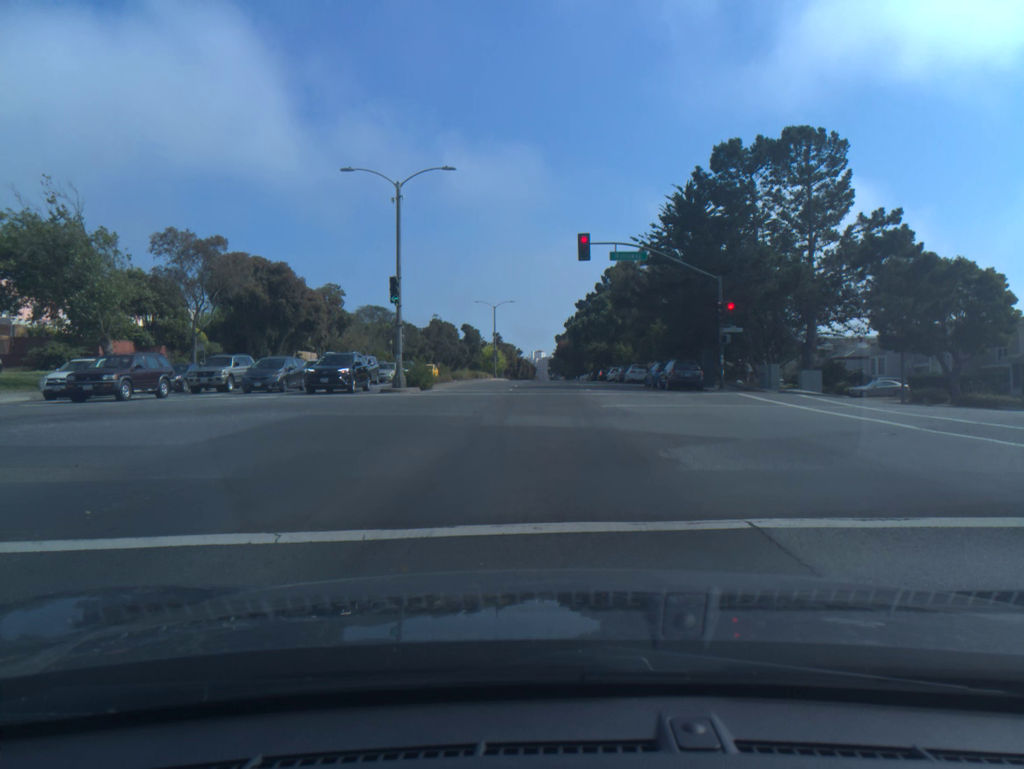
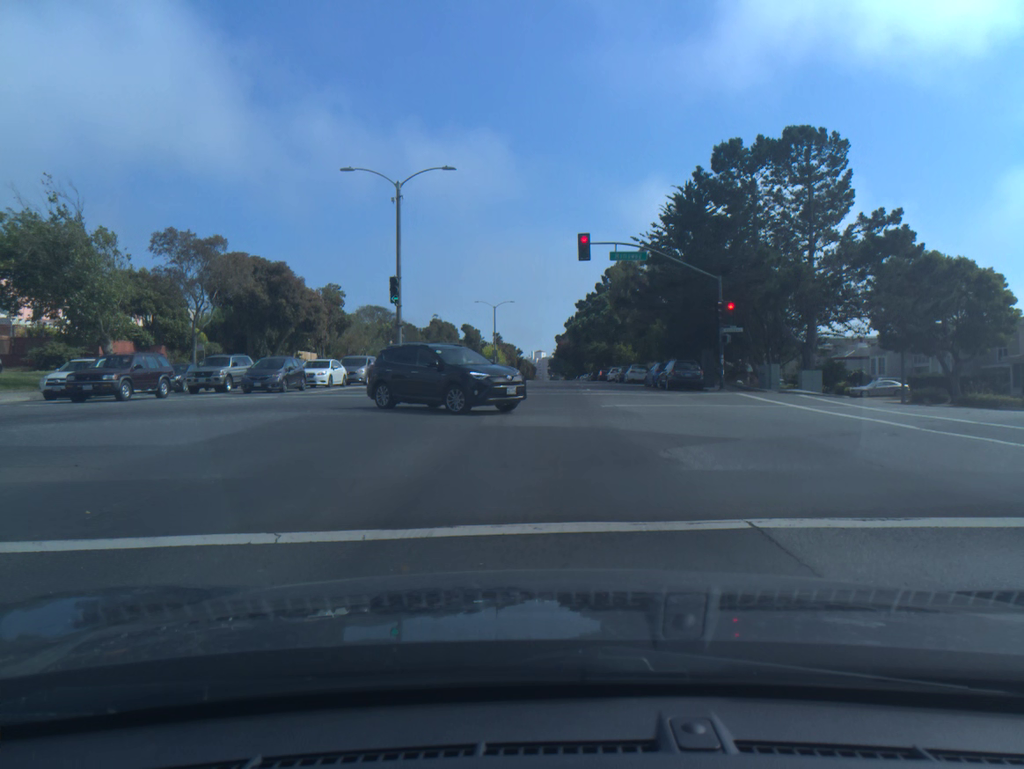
(0.0, 0.0) m; 0°
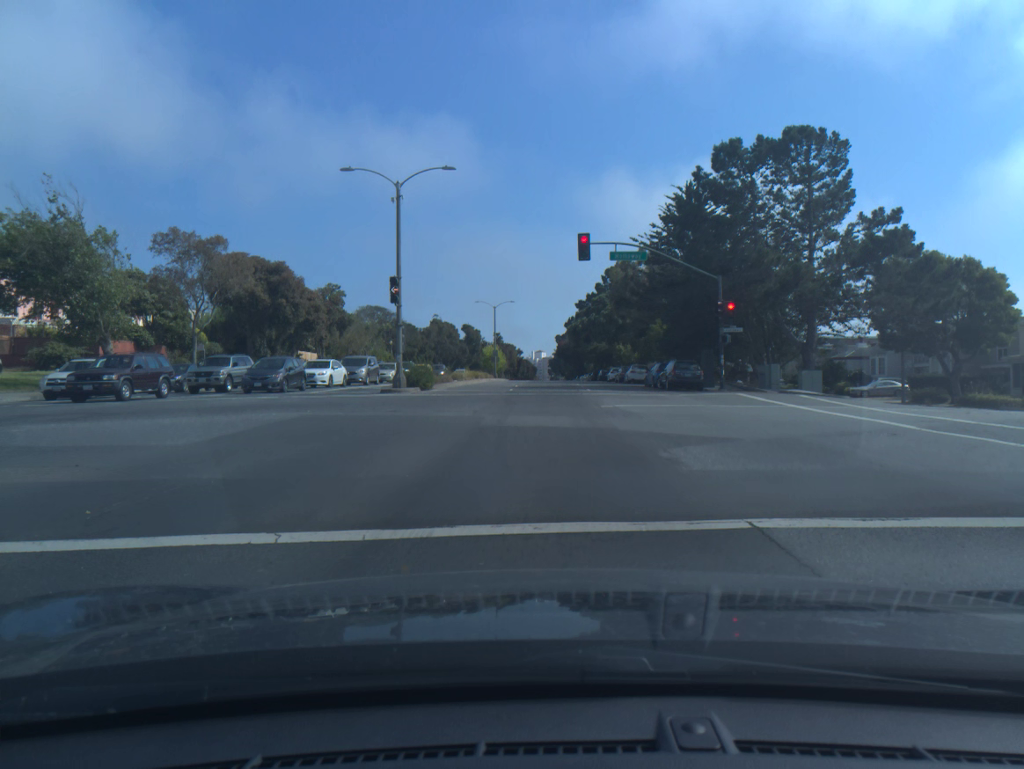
(0.0, 0.0) m; 0°
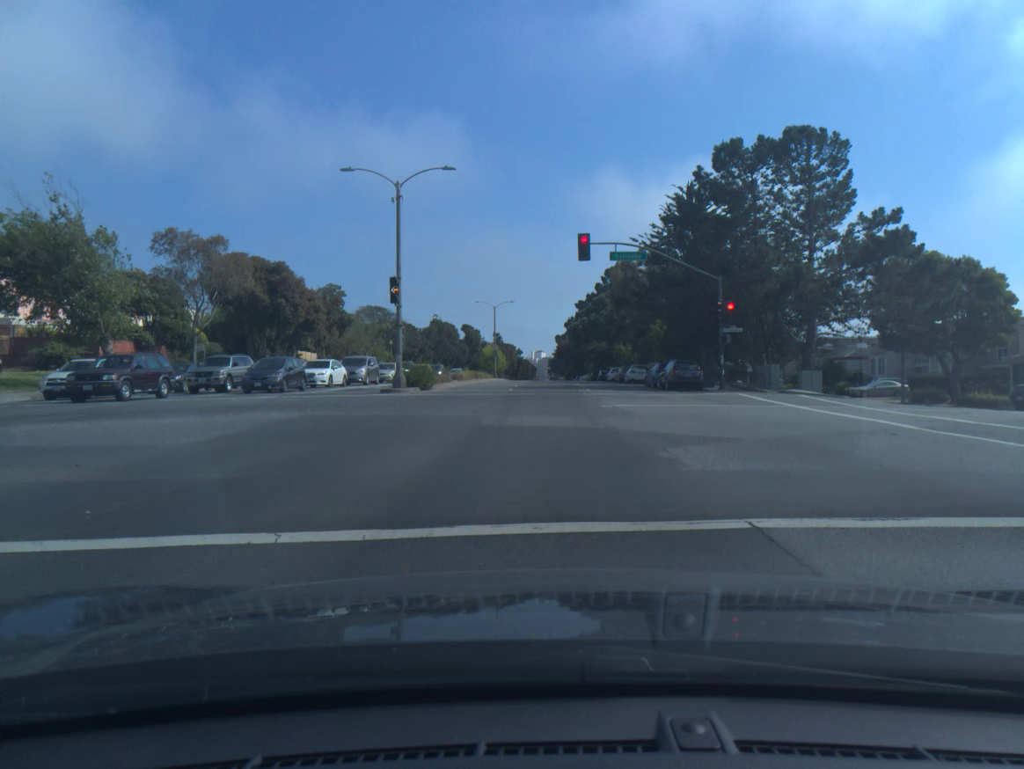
(0.0, 0.0) m; 0°
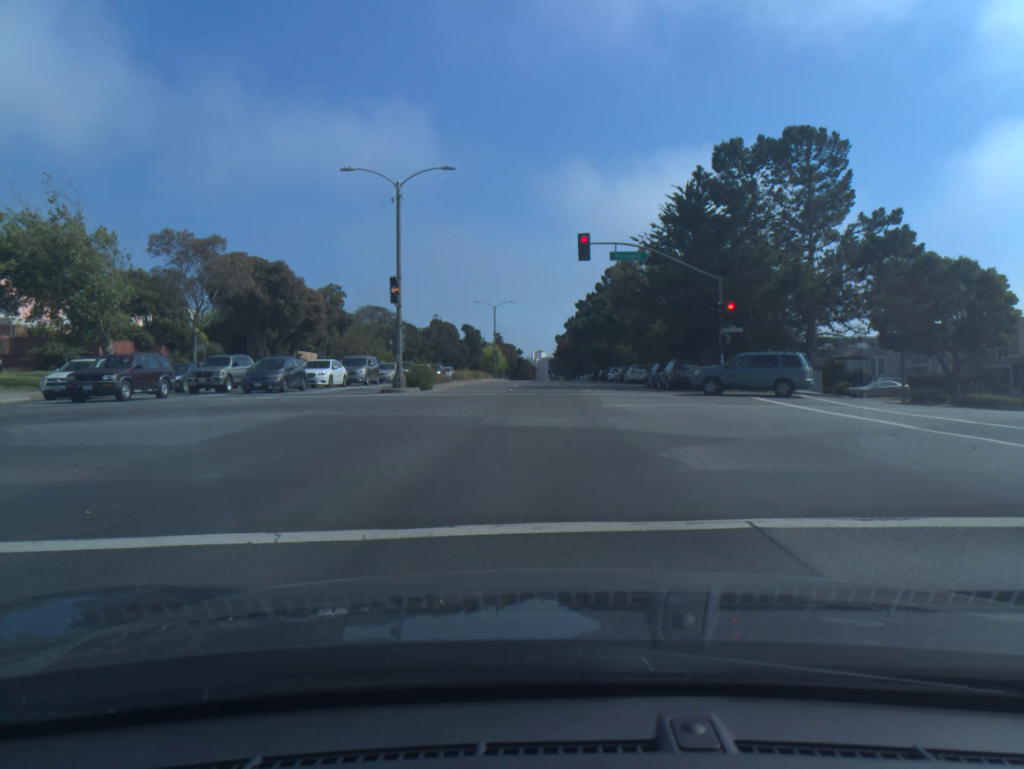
(0.0, 0.0) m; 0°
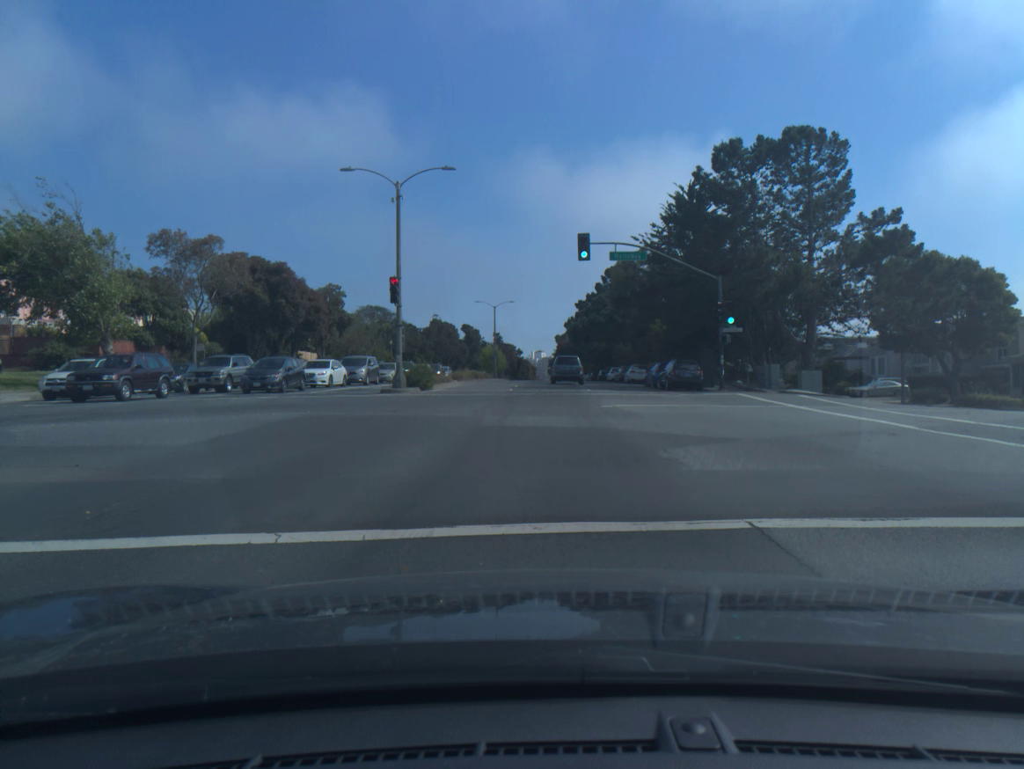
(0.0, 0.0) m; 0°
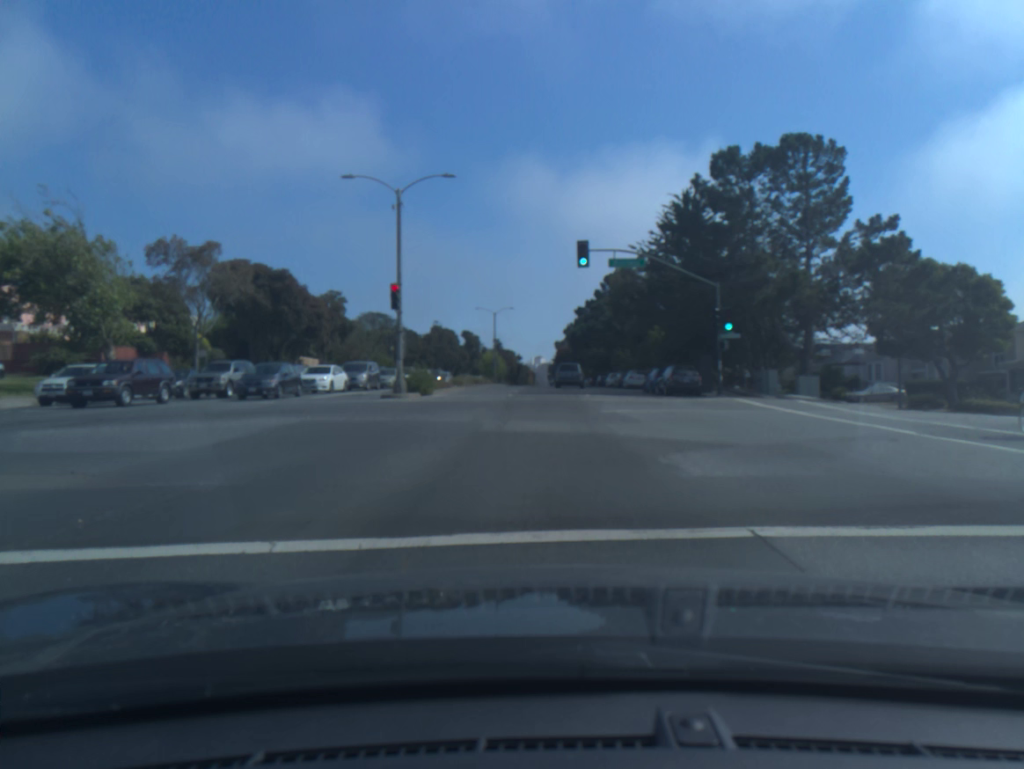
(0.0, +0.1) m; 0°
